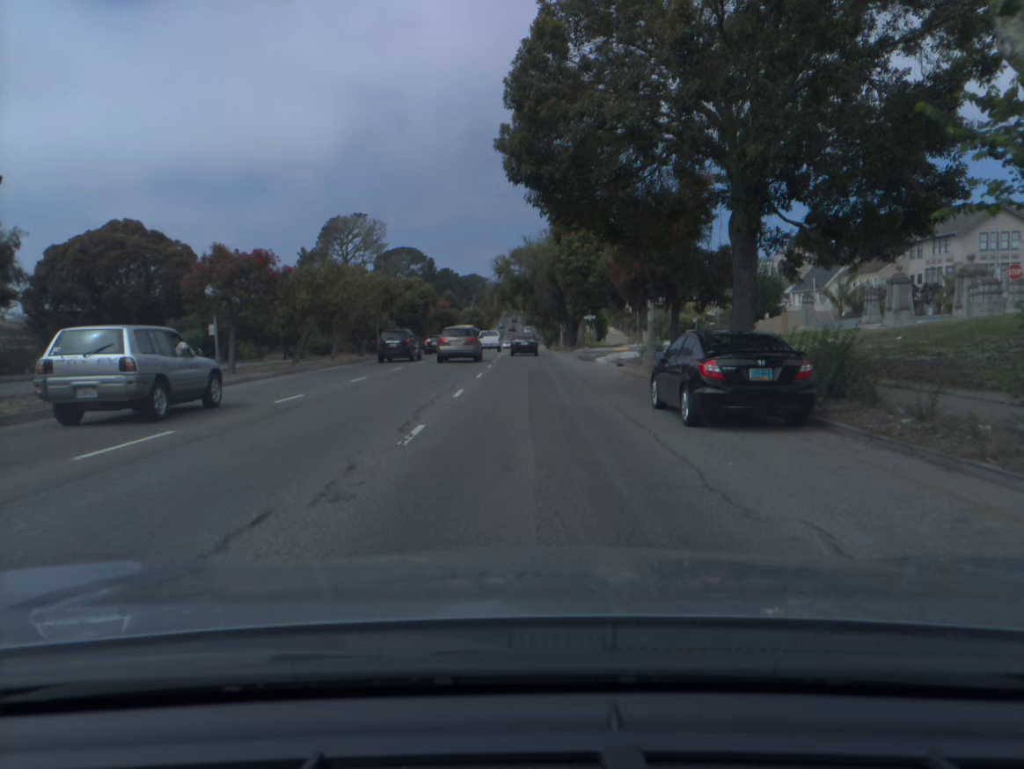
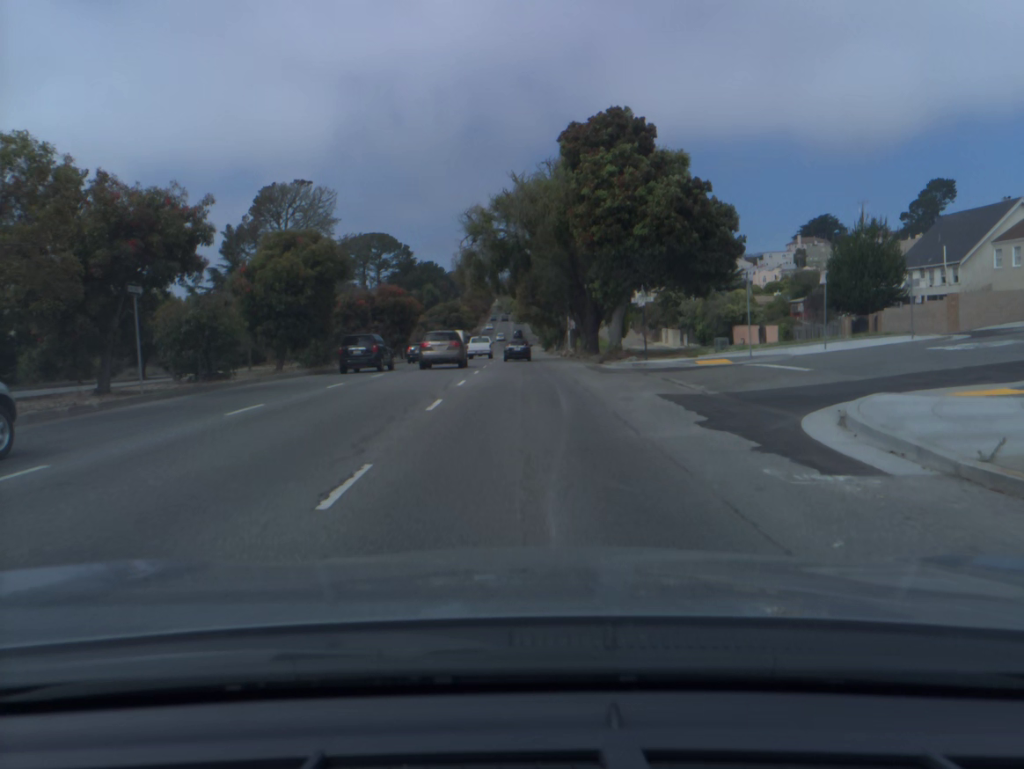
(+0.1, +31.7) m; +1°
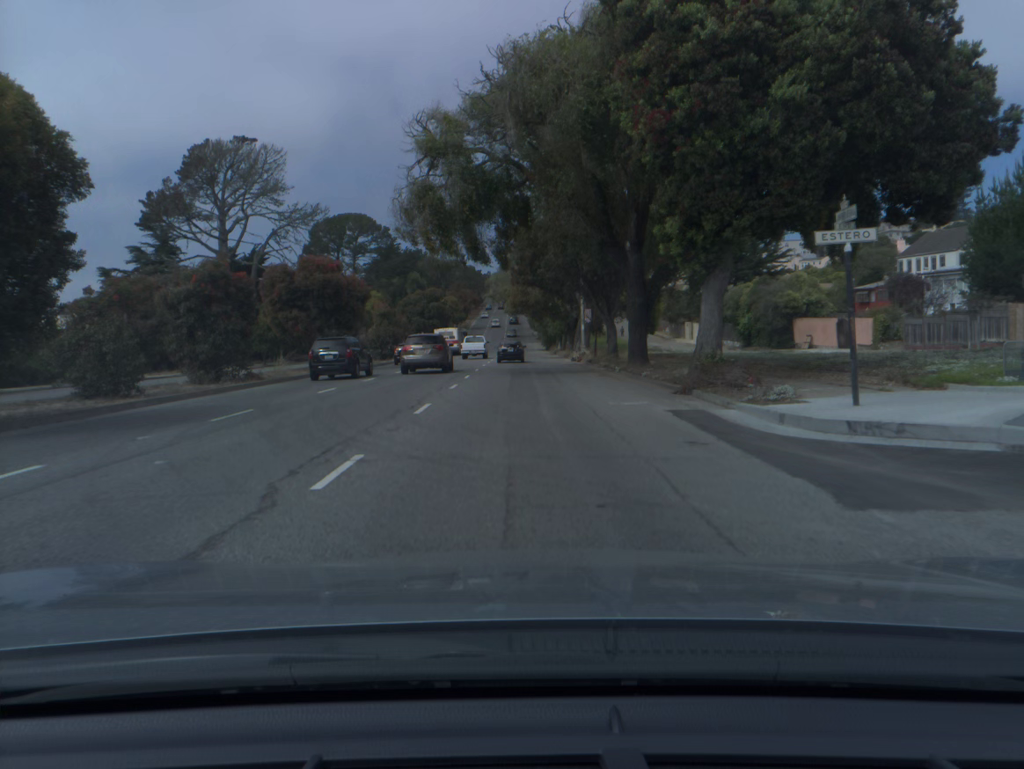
(0.0, +21.2) m; 0°
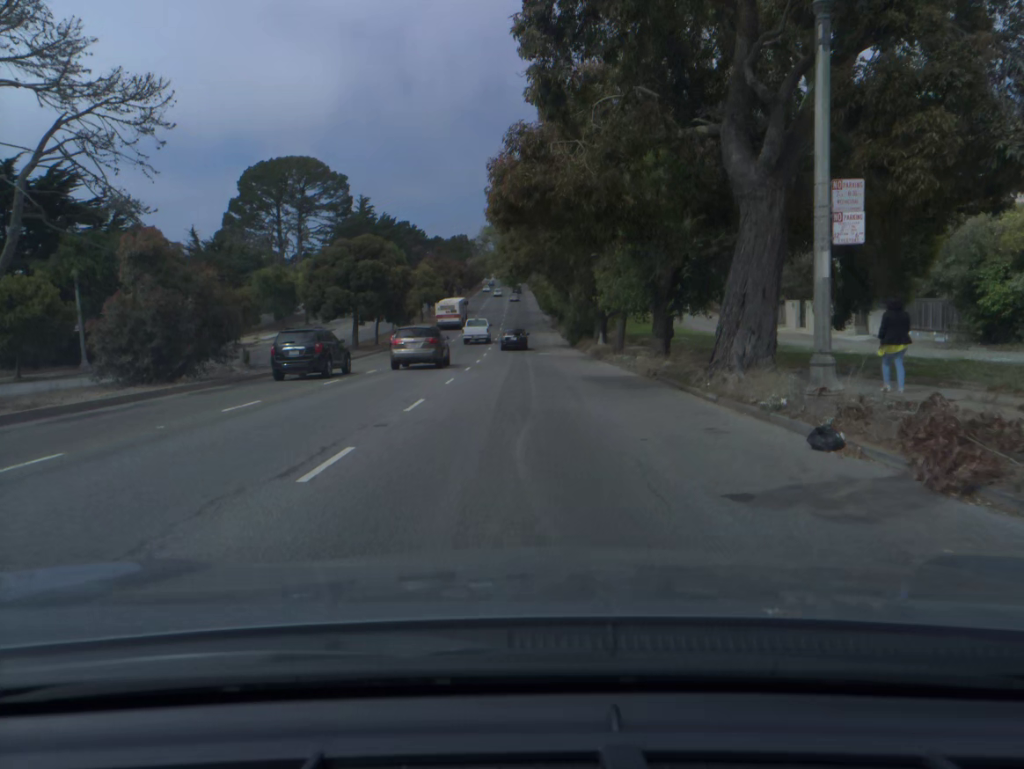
(-0.2, +43.0) m; 0°
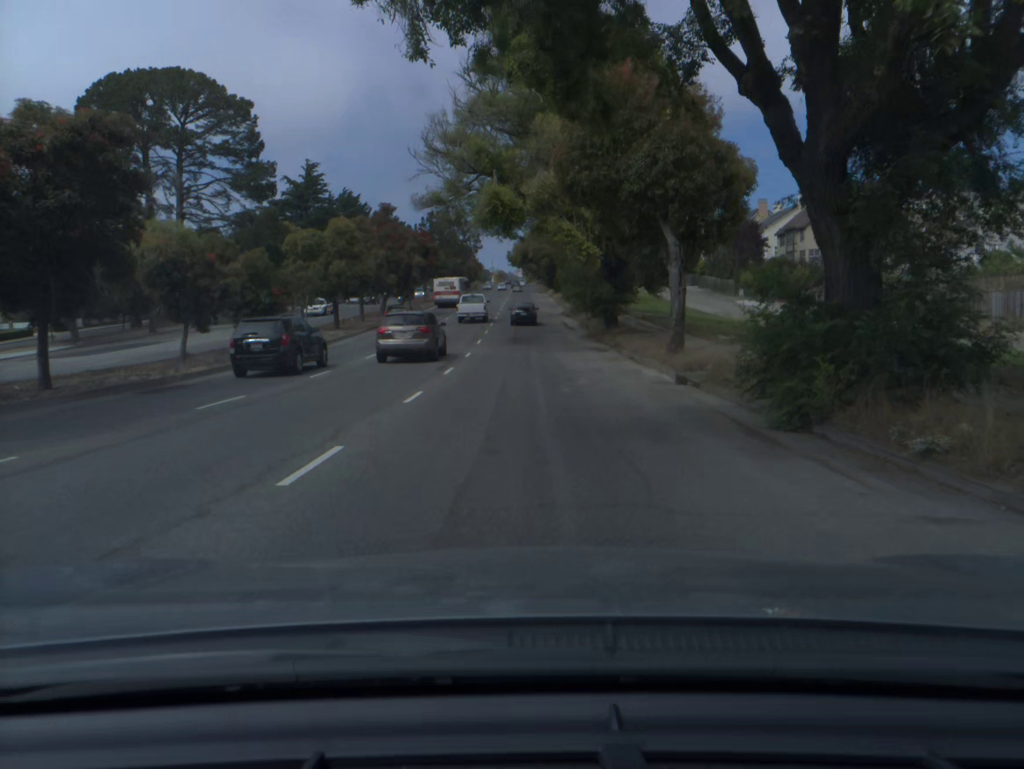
(-0.1, +44.2) m; 0°
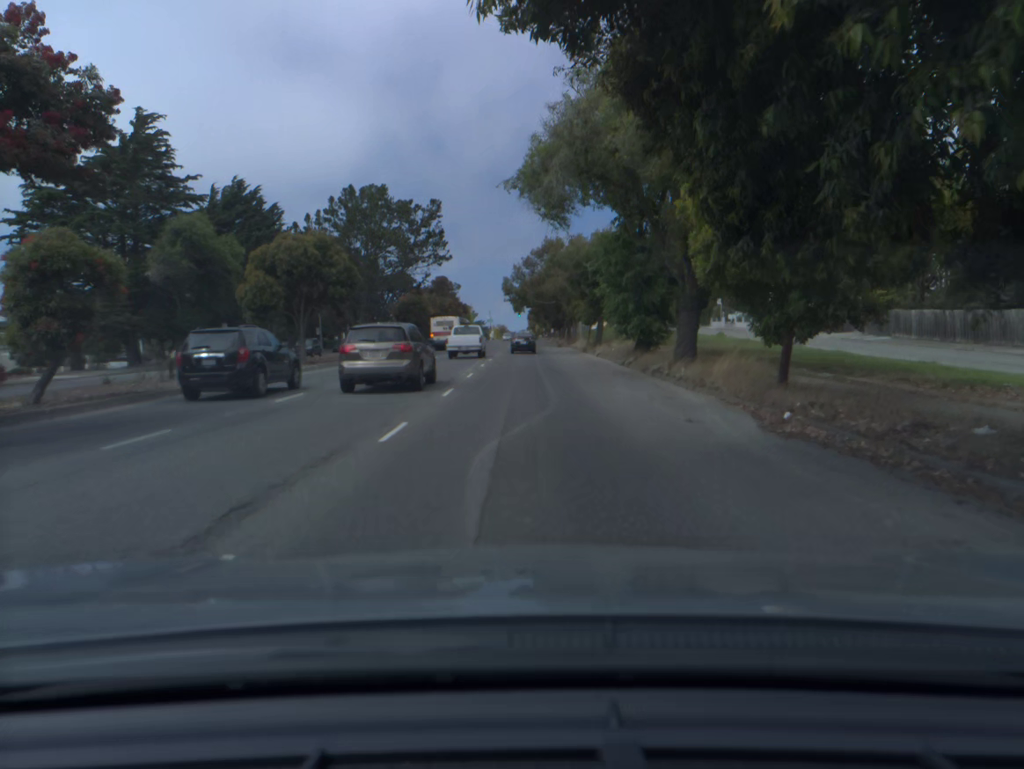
(-0.2, +54.3) m; 0°
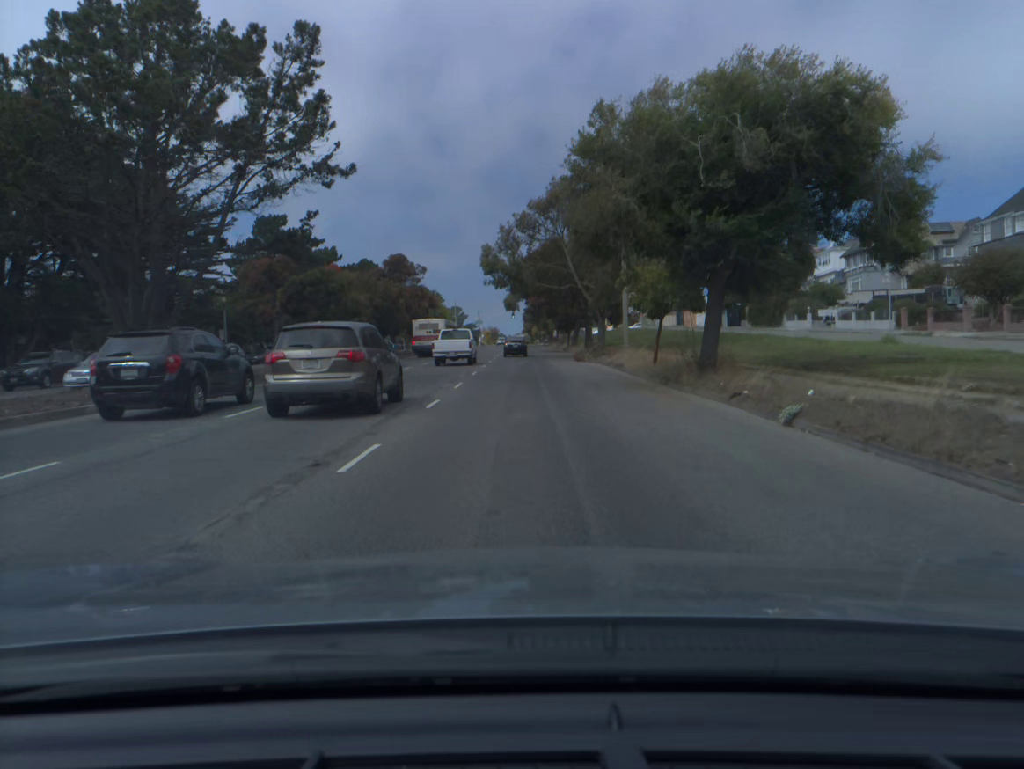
(+0.1, +31.6) m; +1°
